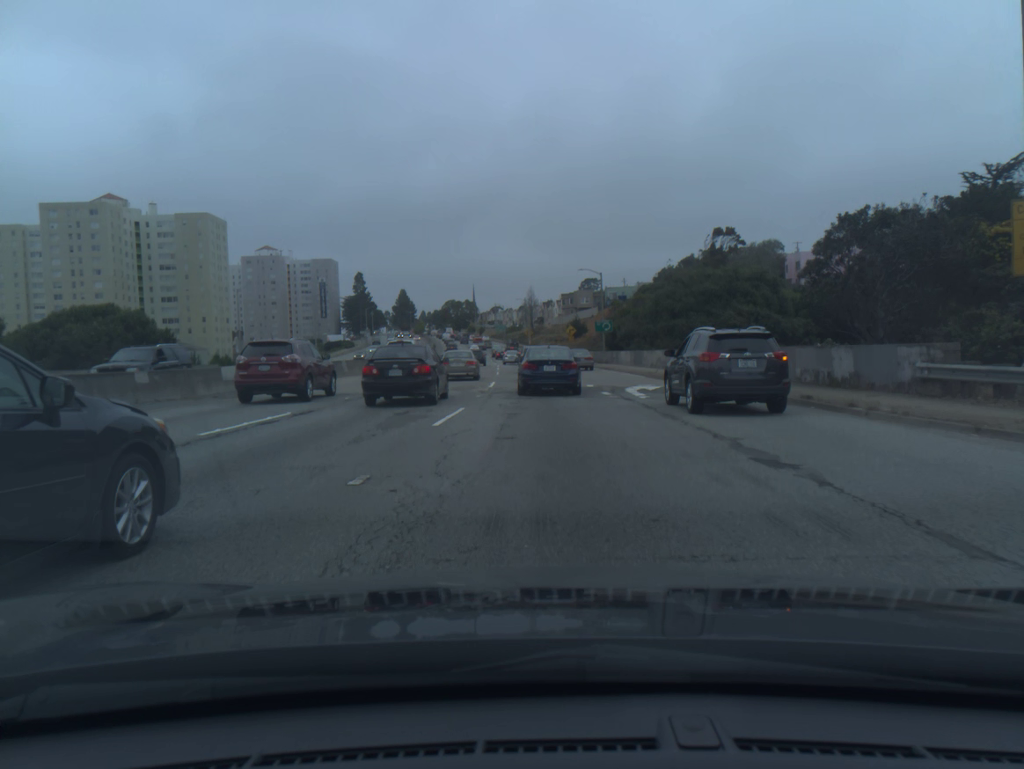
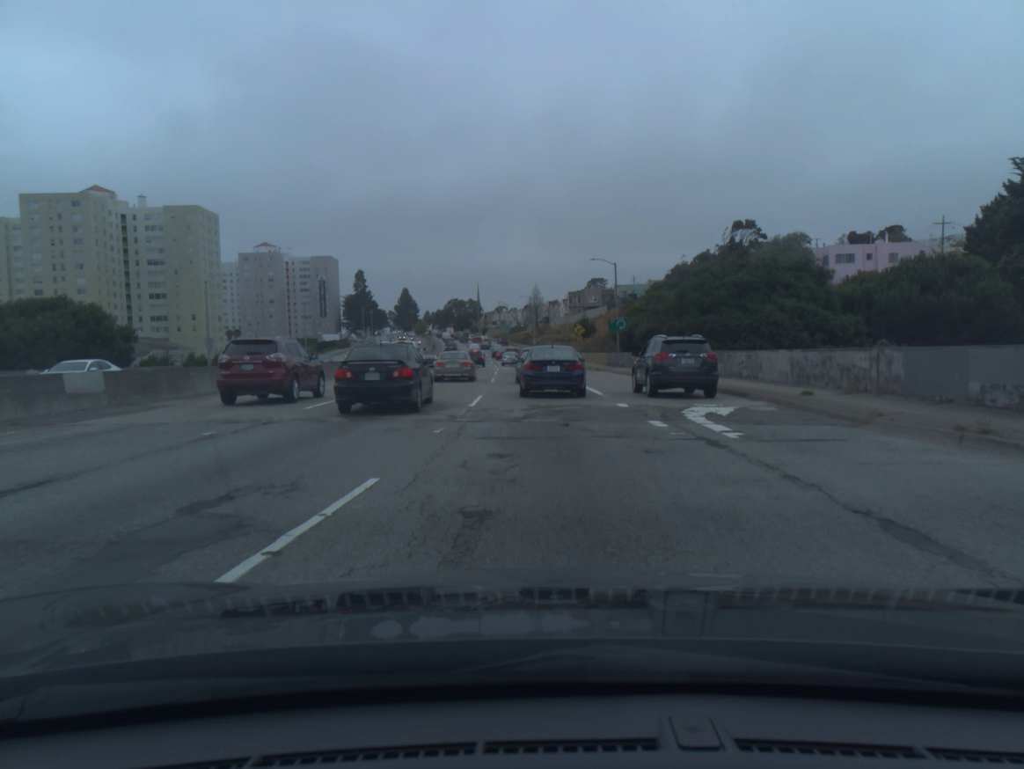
(0.0, +9.5) m; 0°
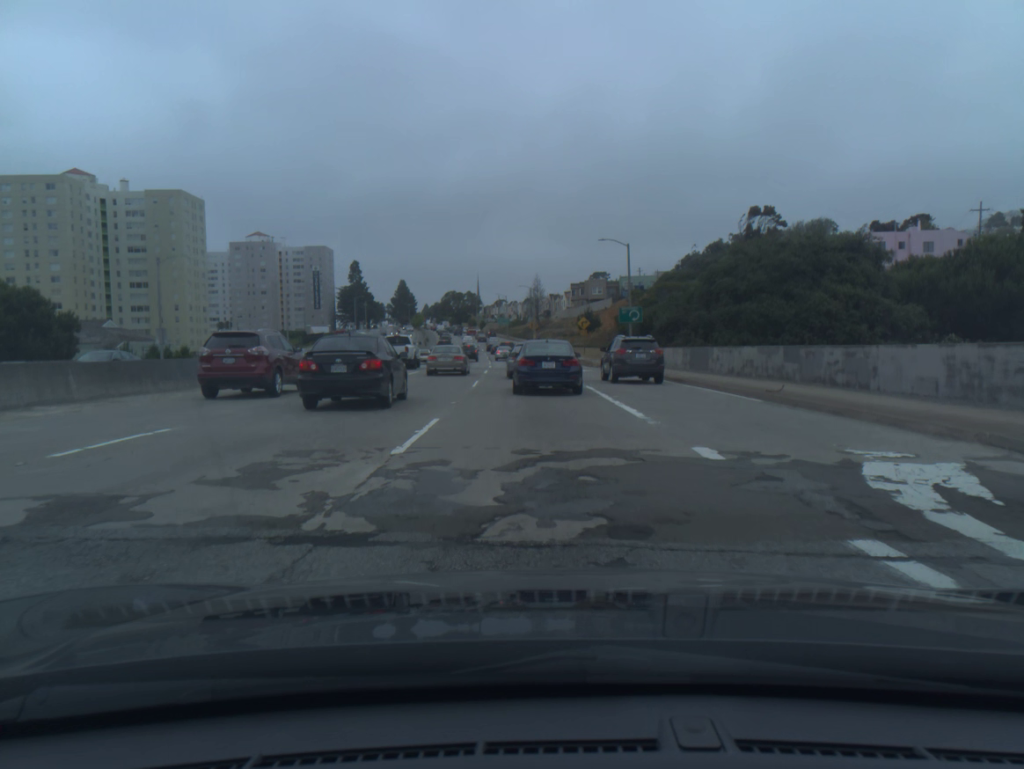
(0.0, +9.4) m; 0°
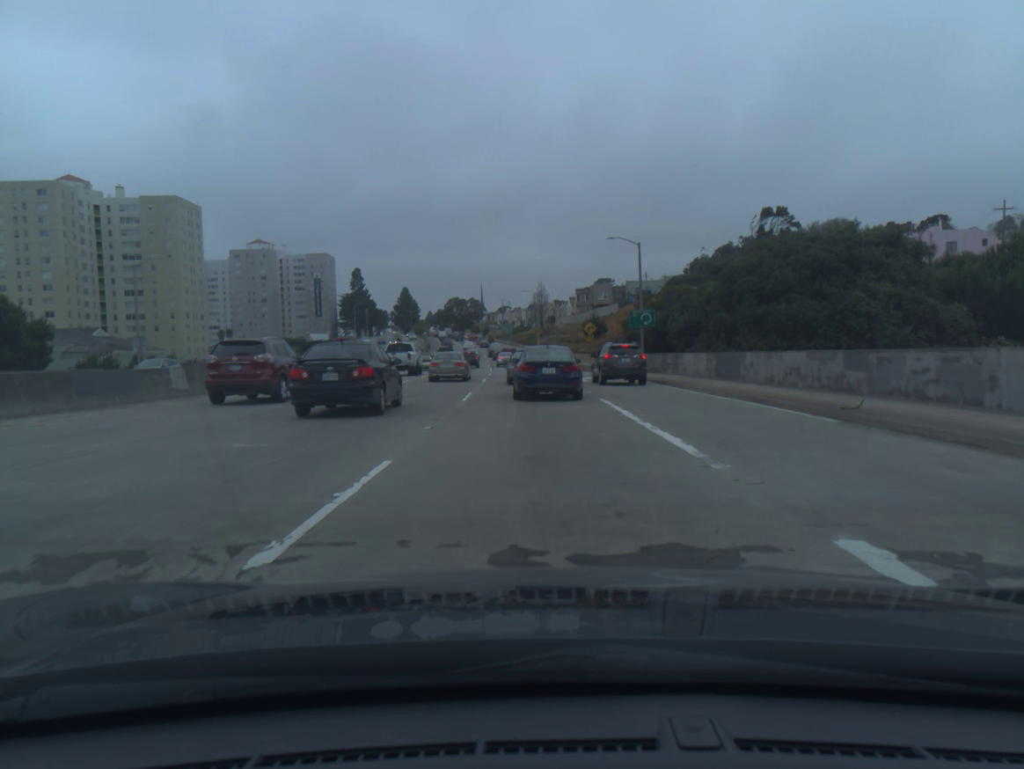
(0.0, +4.5) m; 0°
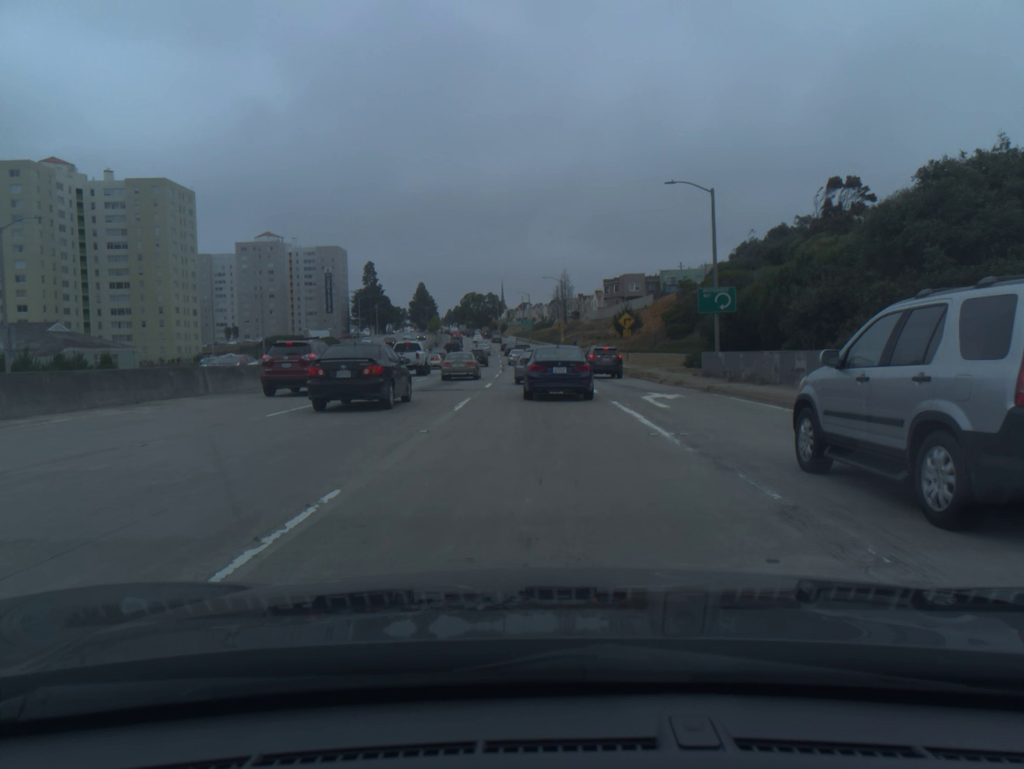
(-0.3, +17.9) m; -2°
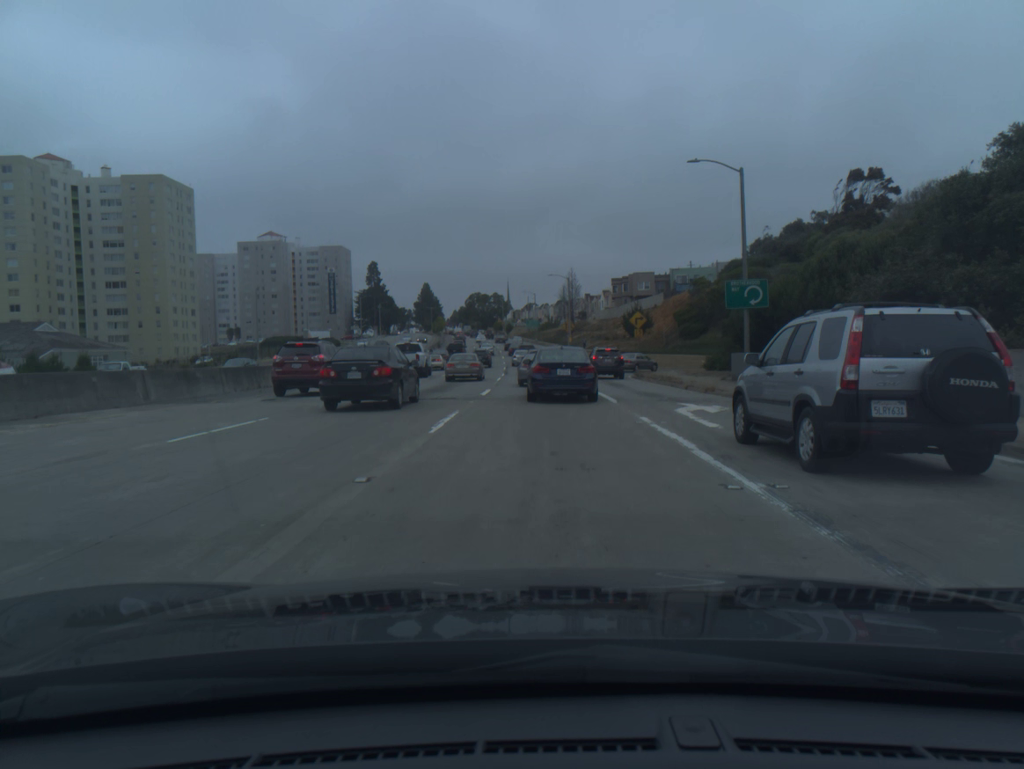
(0.0, +4.5) m; 0°
